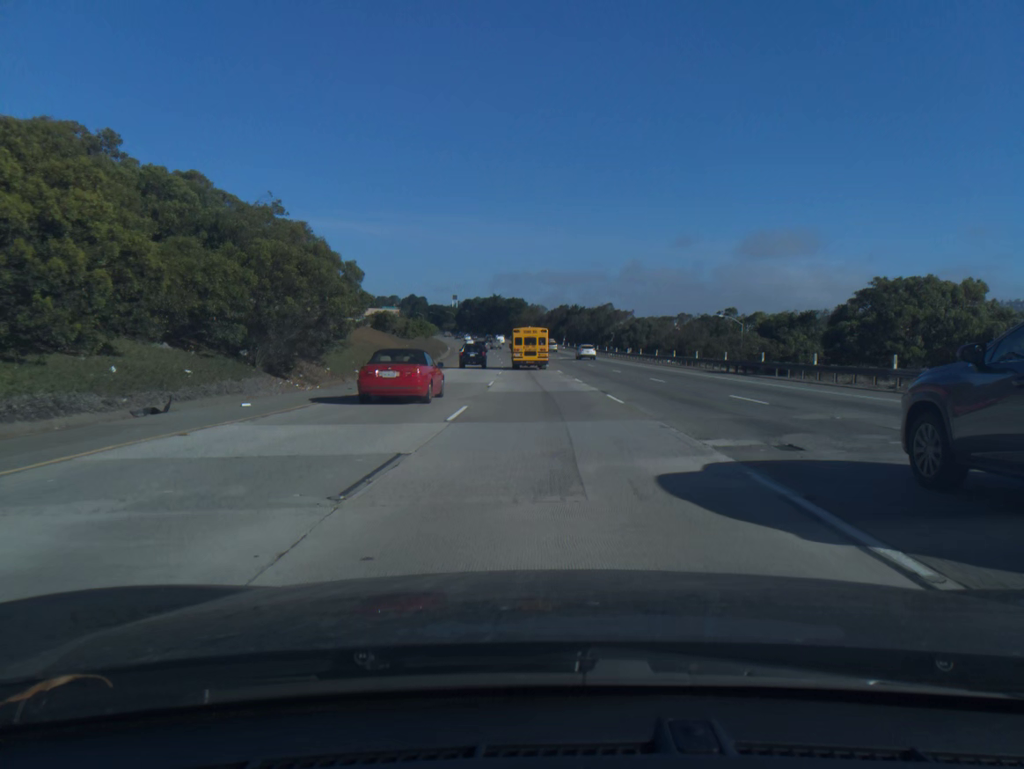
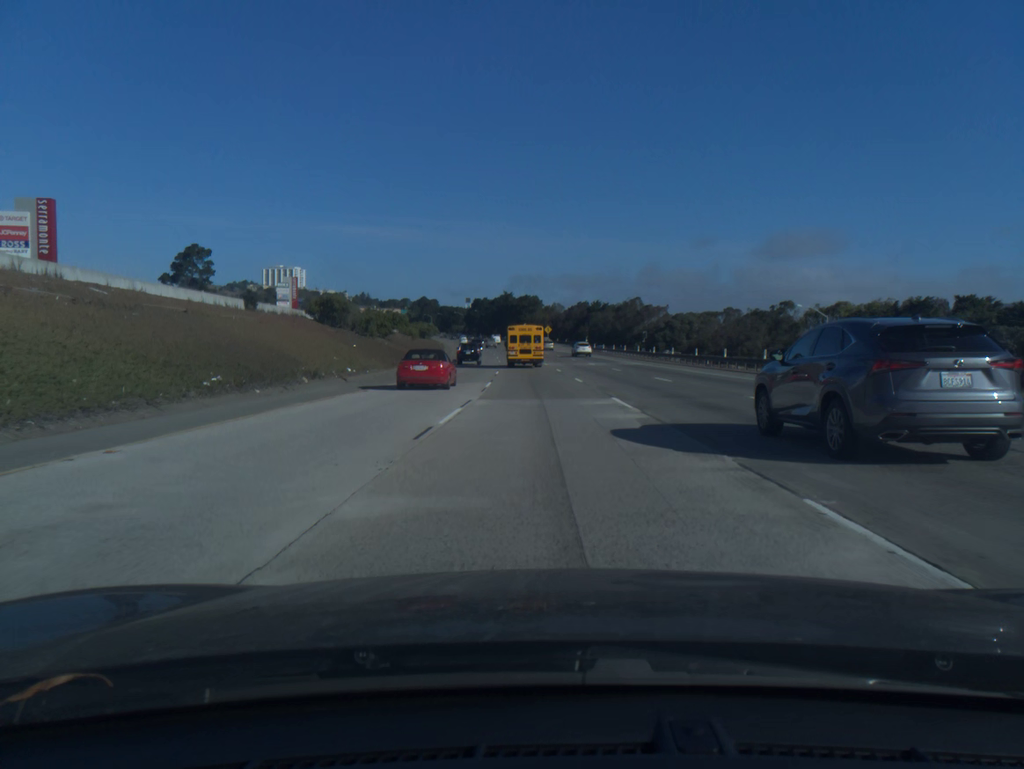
(-0.3, +31.1) m; -1°
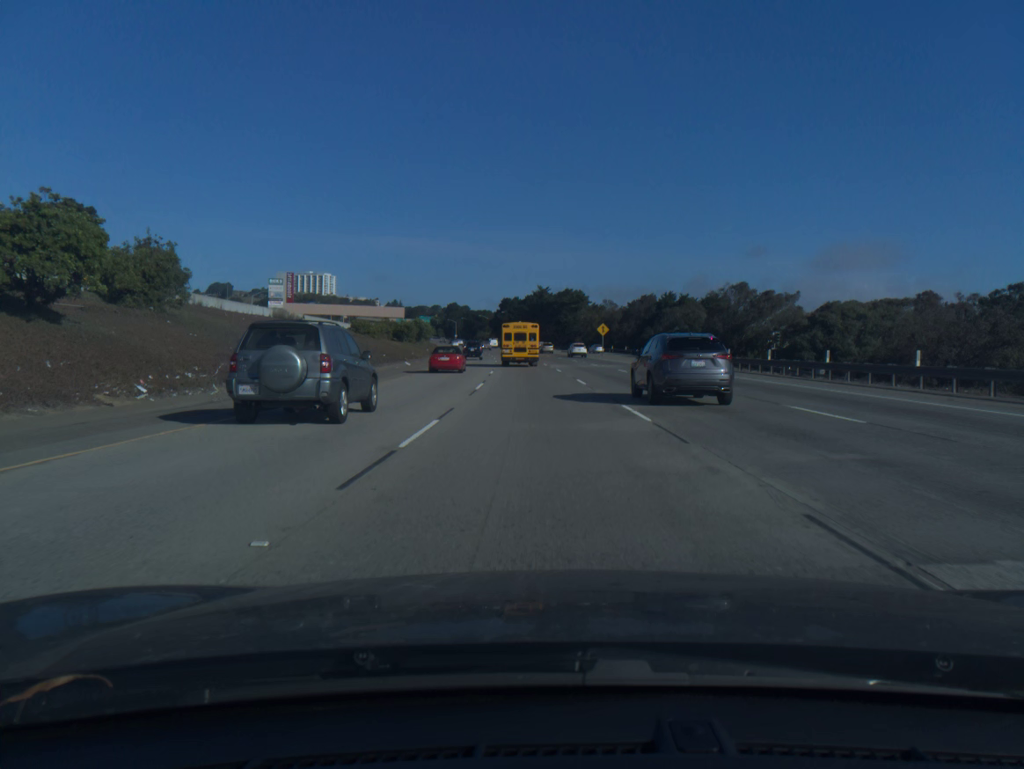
(-1.5, +61.7) m; -3°
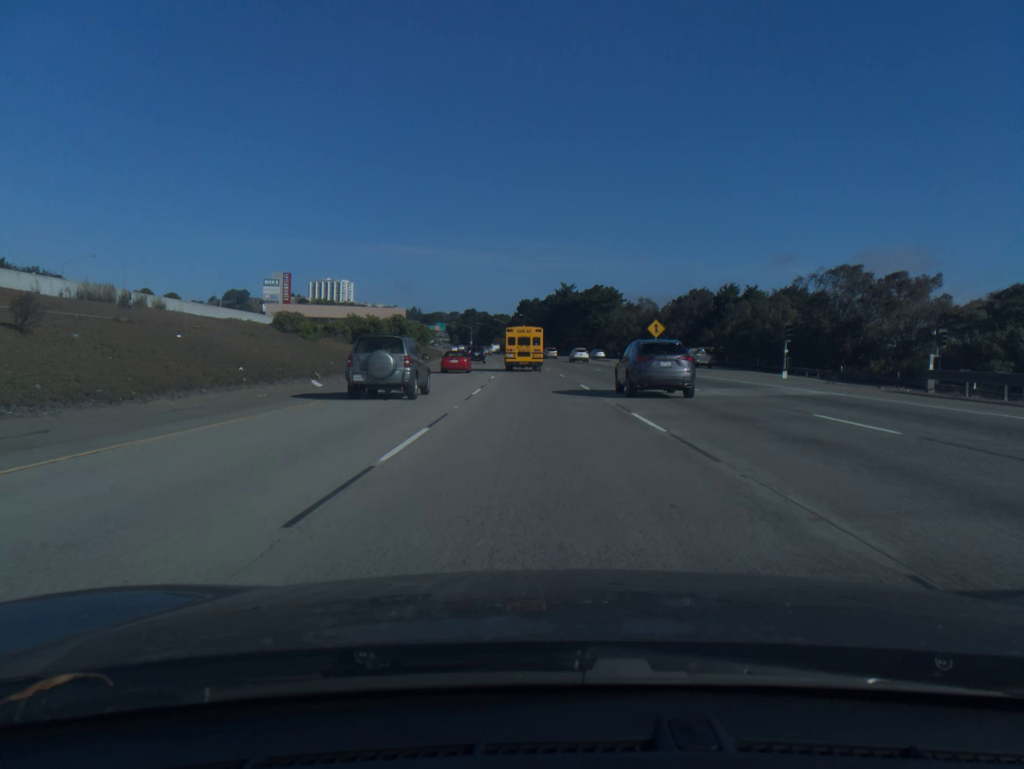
(-0.4, +30.5) m; -2°
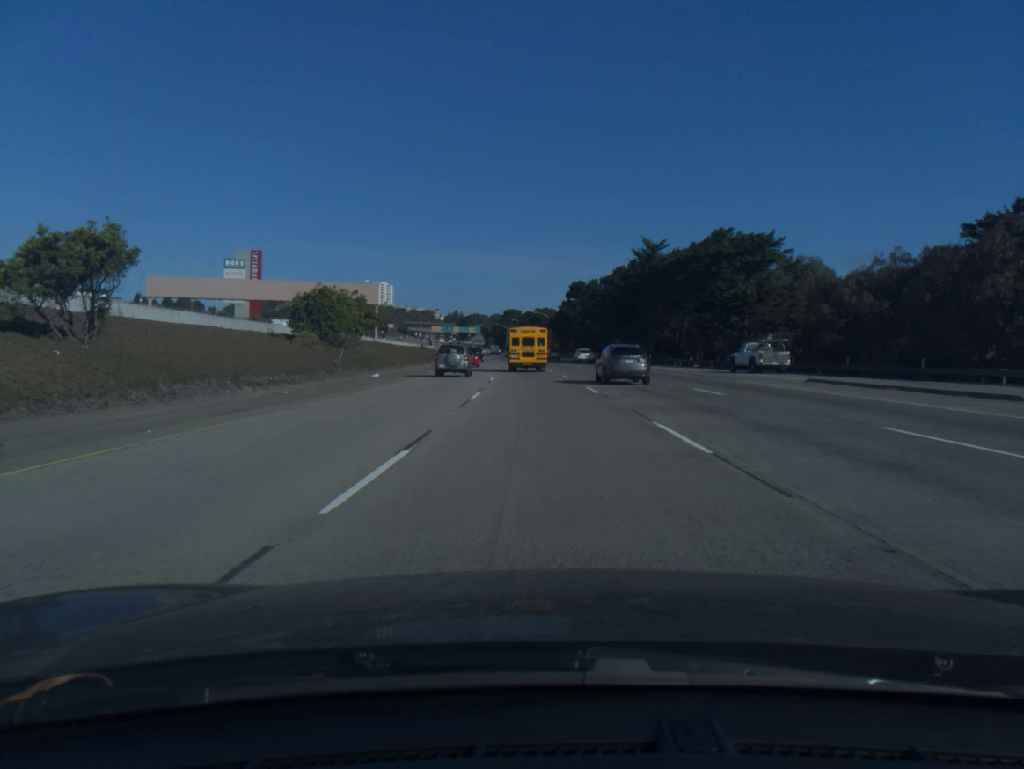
(-2.3, +75.5) m; -3°
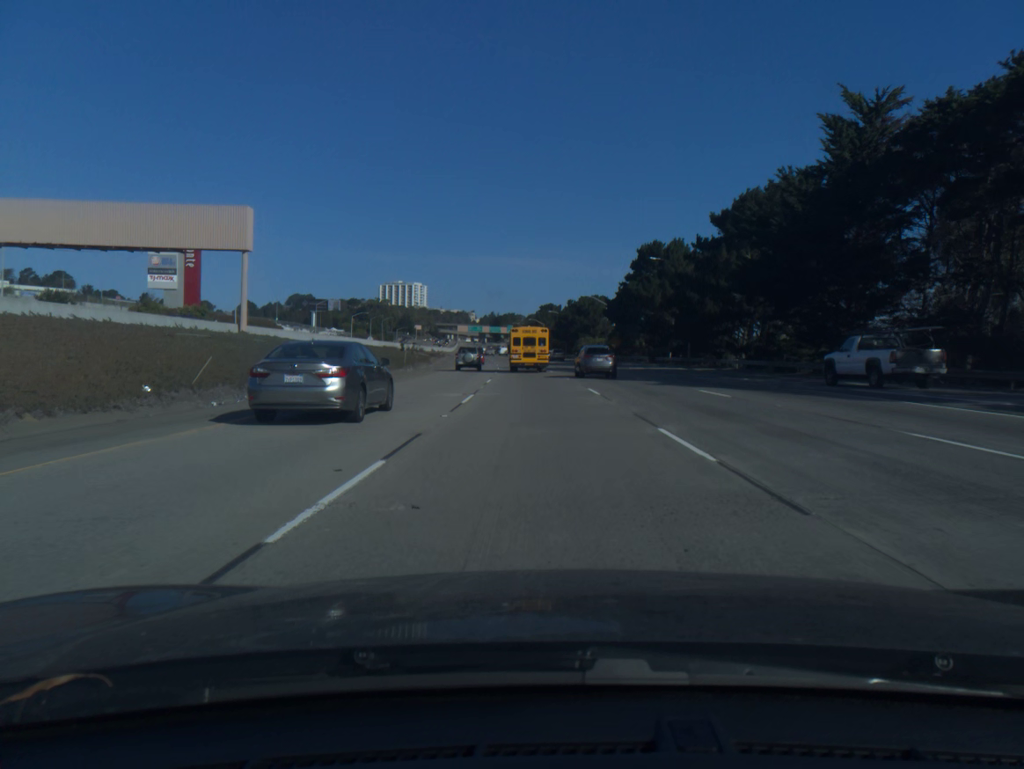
(-1.4, +59.3) m; -3°
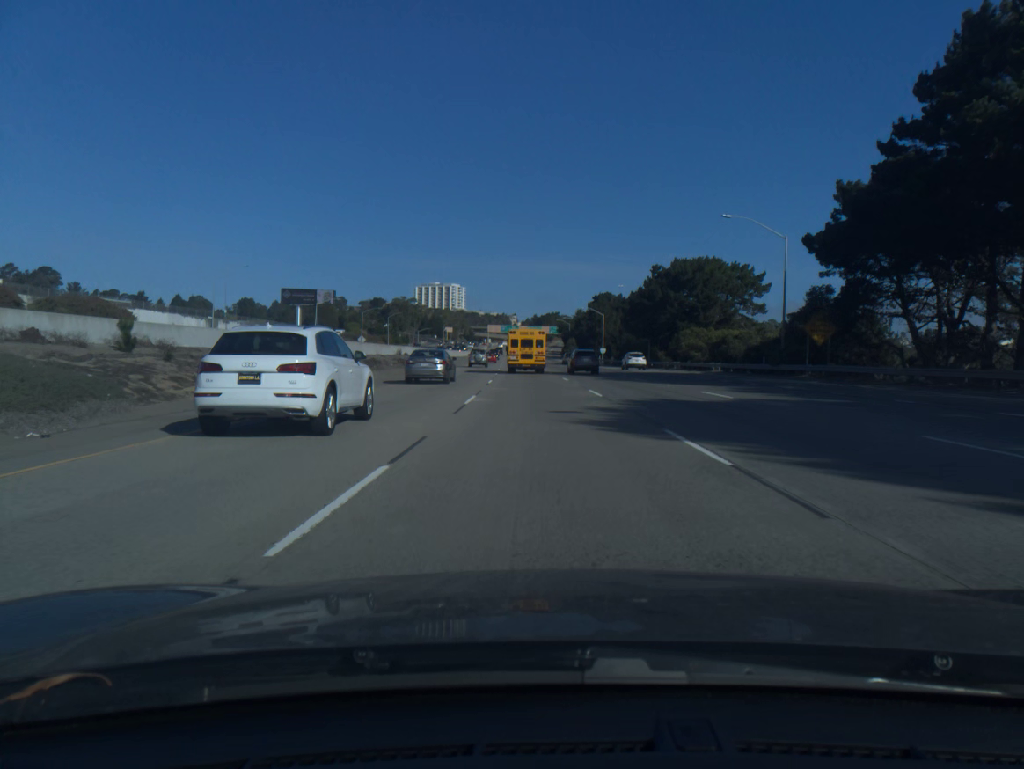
(-2.3, +72.9) m; -3°
